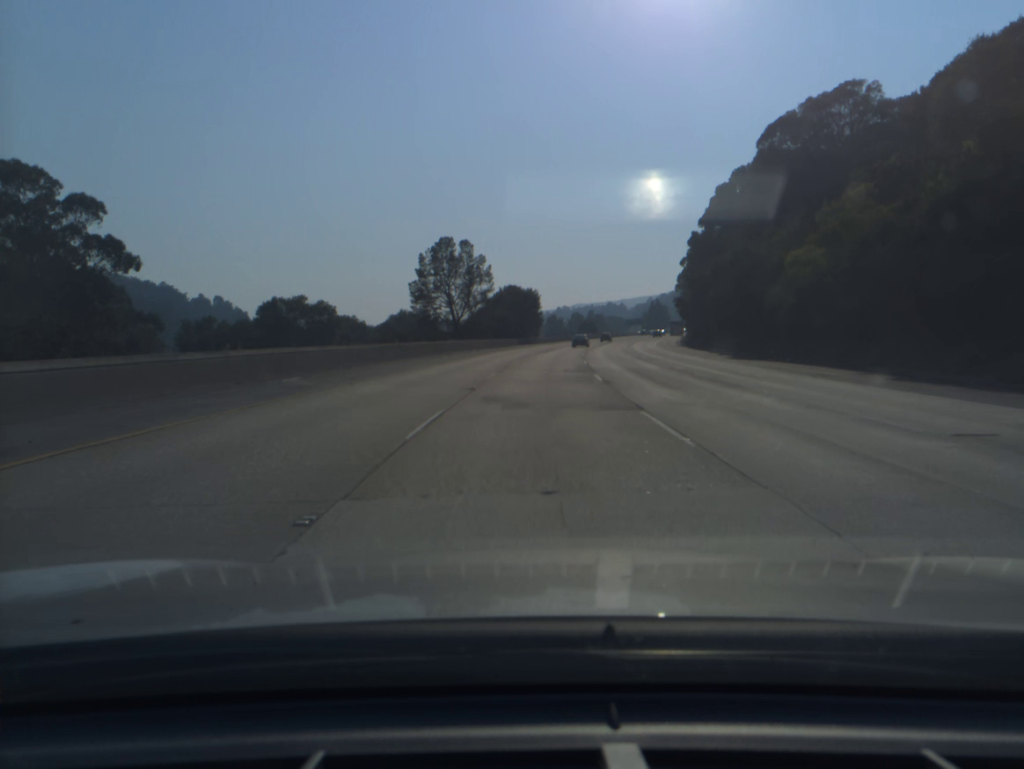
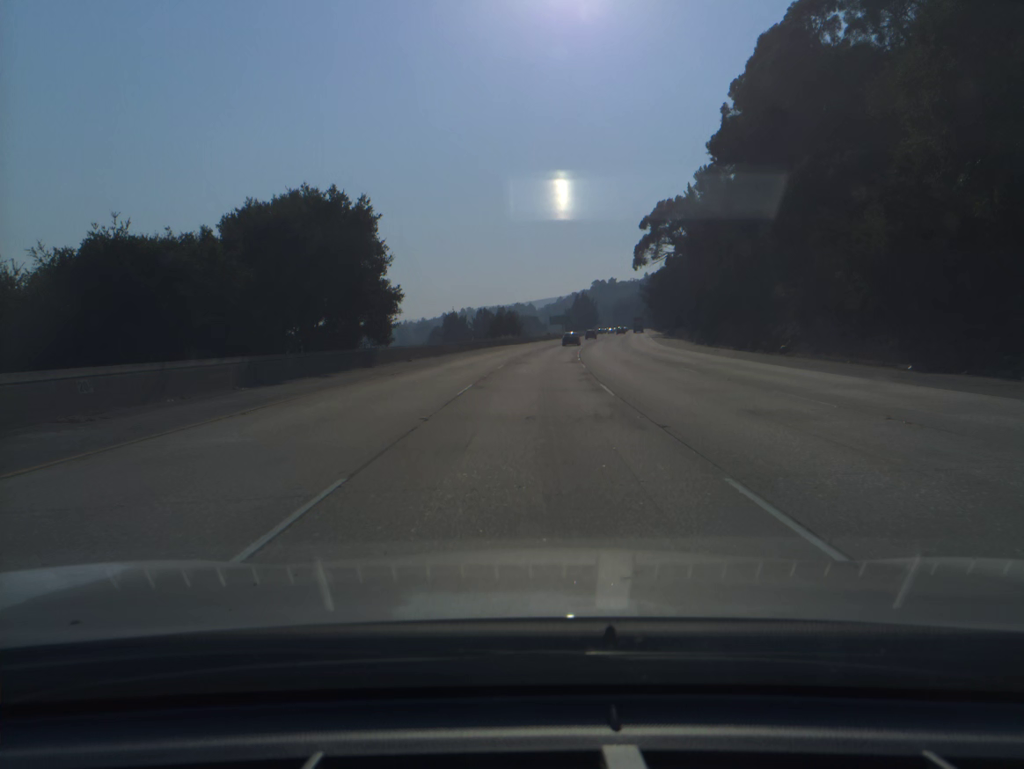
(+4.7, +79.4) m; +7°
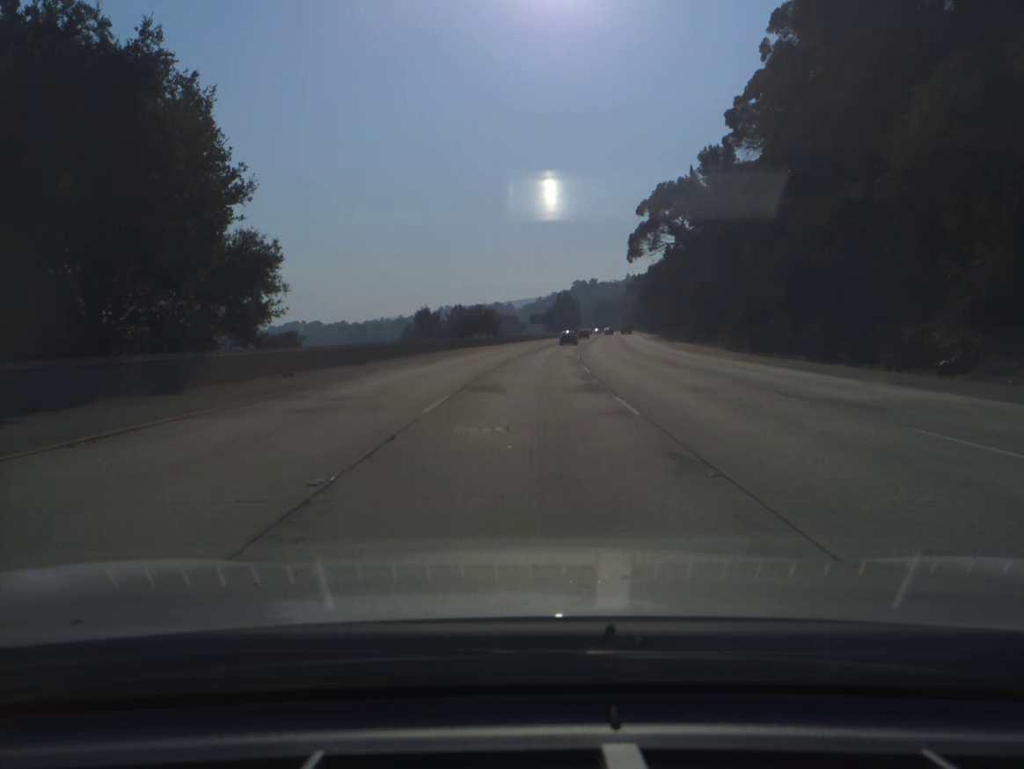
(+0.2, +19.7) m; +1°
